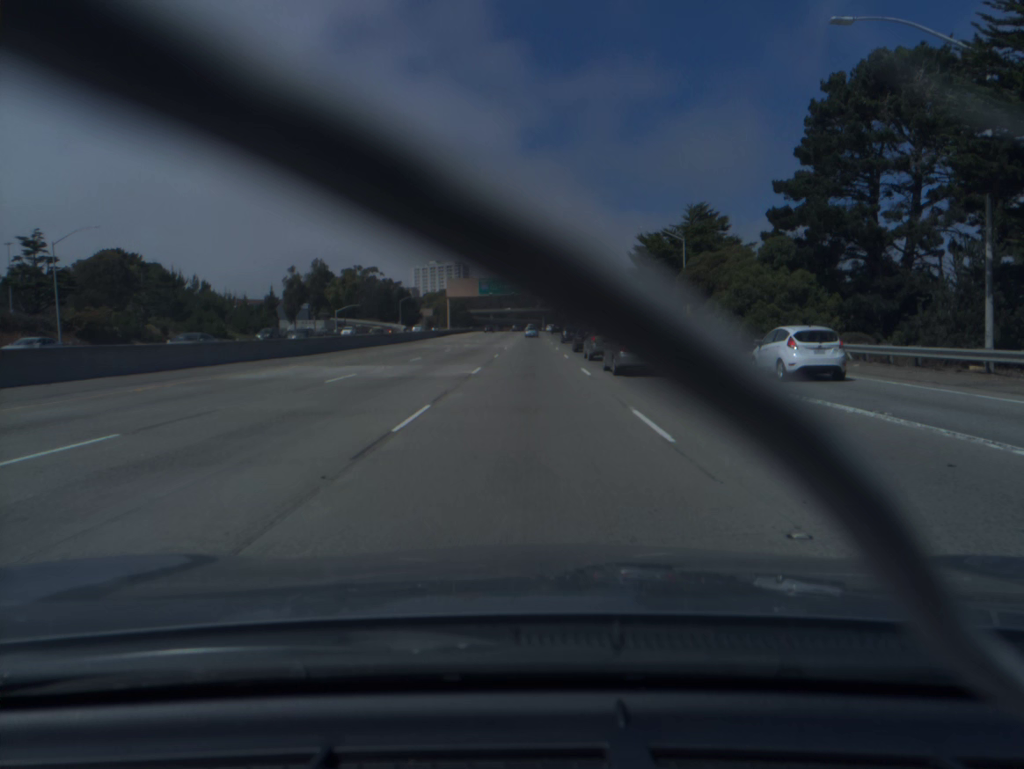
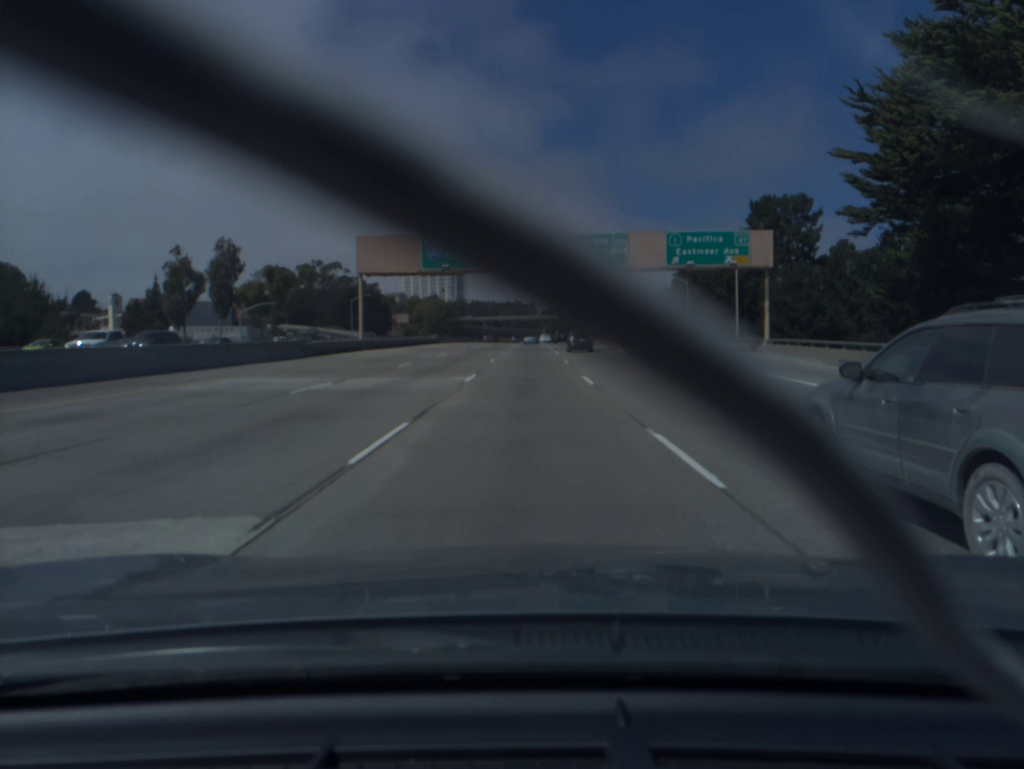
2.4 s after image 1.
(0.0, +61.1) m; 0°
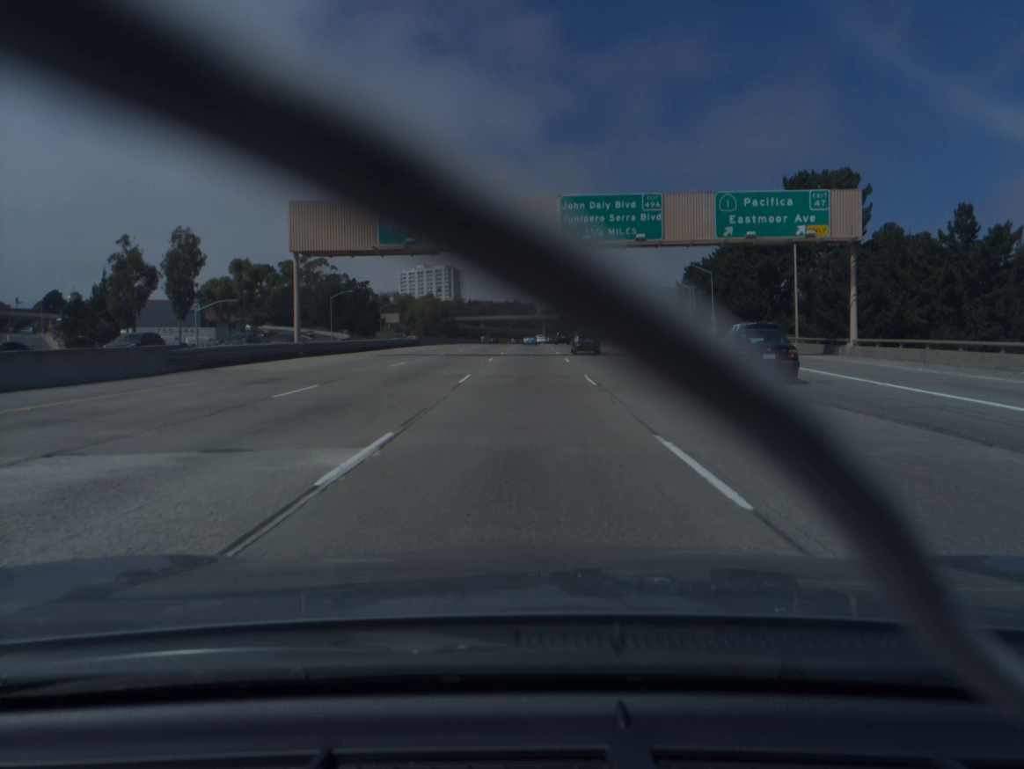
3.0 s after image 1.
(0.0, +15.6) m; 0°
